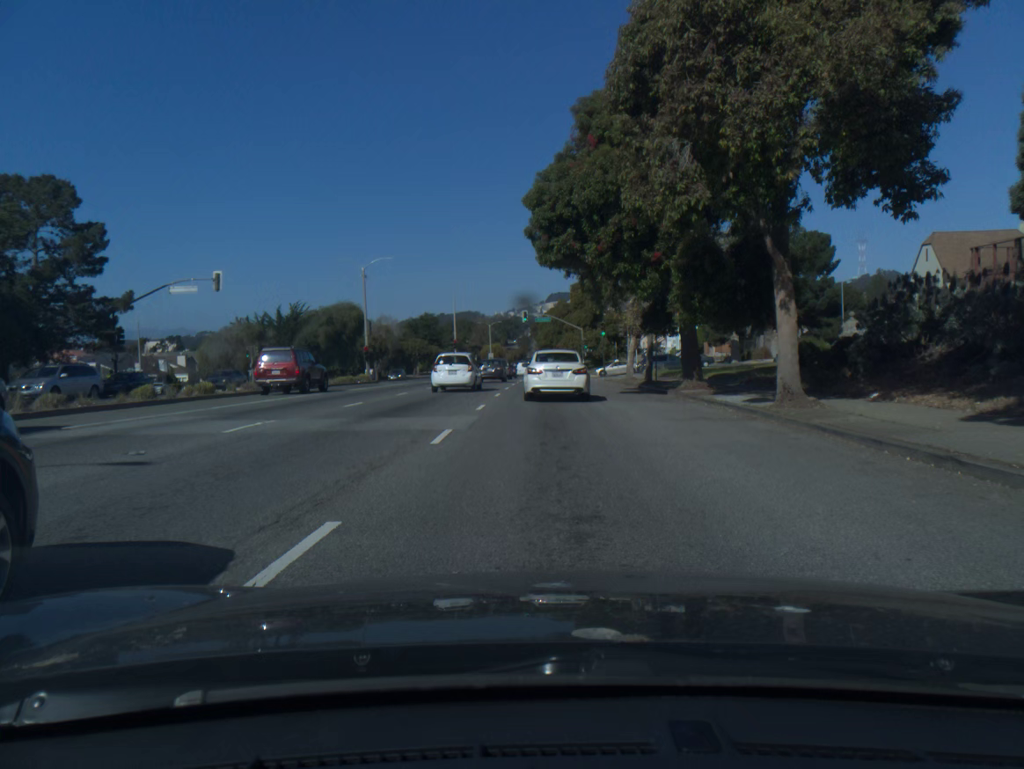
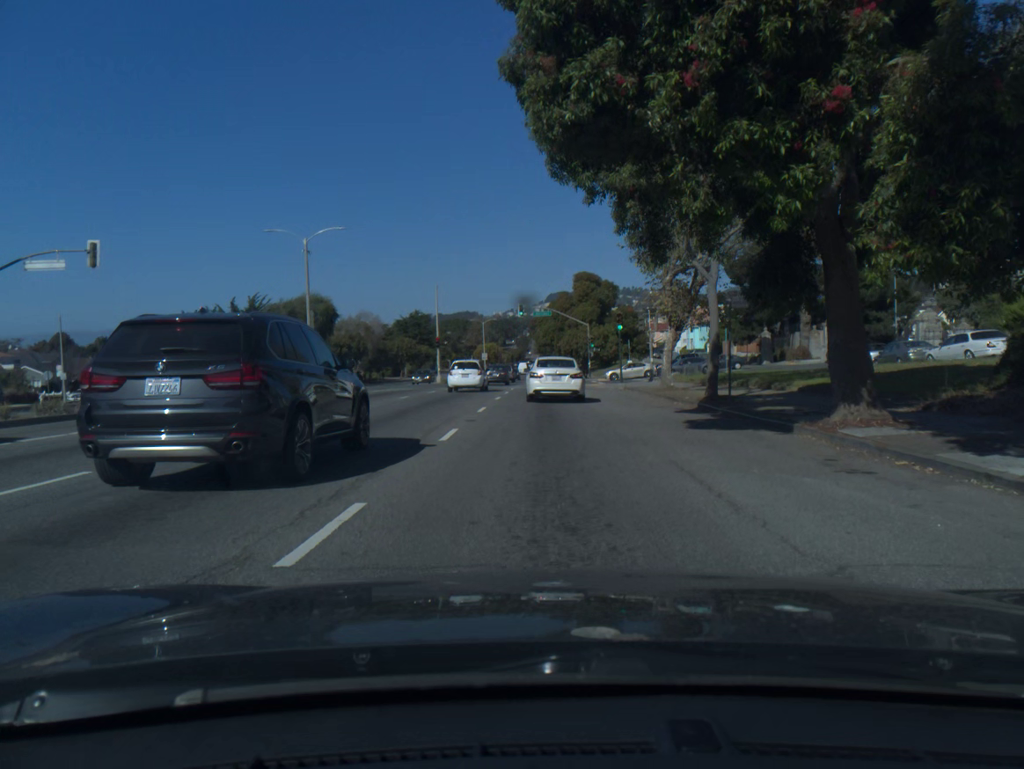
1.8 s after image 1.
(+0.1, +13.6) m; 0°
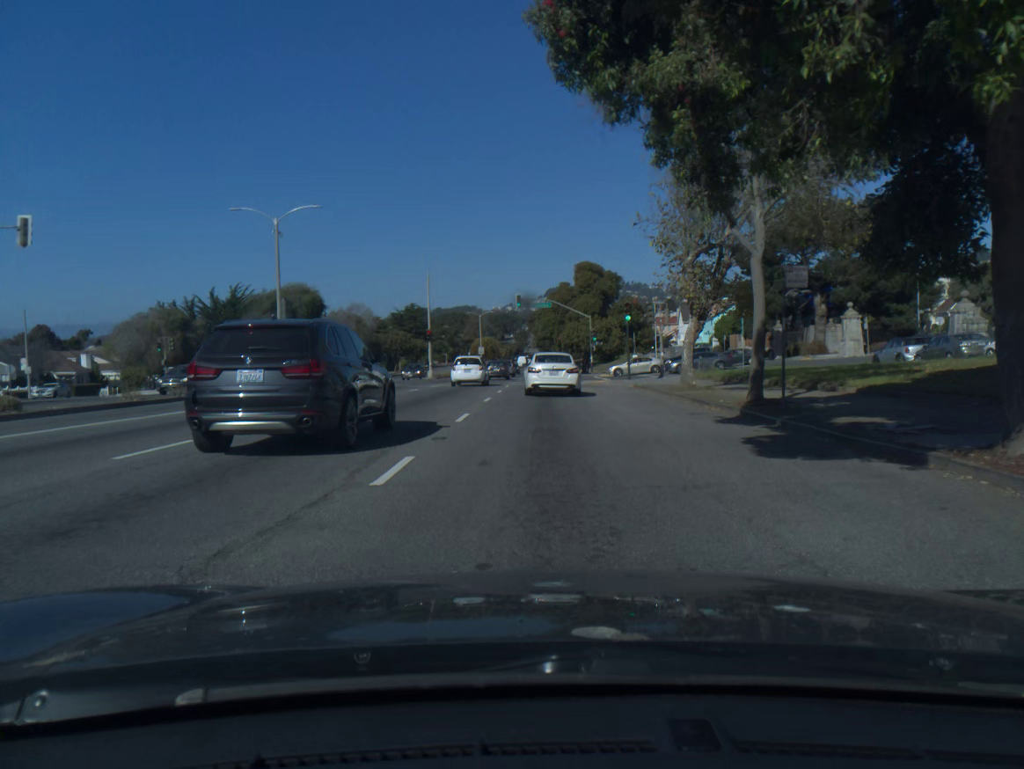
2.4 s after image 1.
(0.0, +4.7) m; 0°
